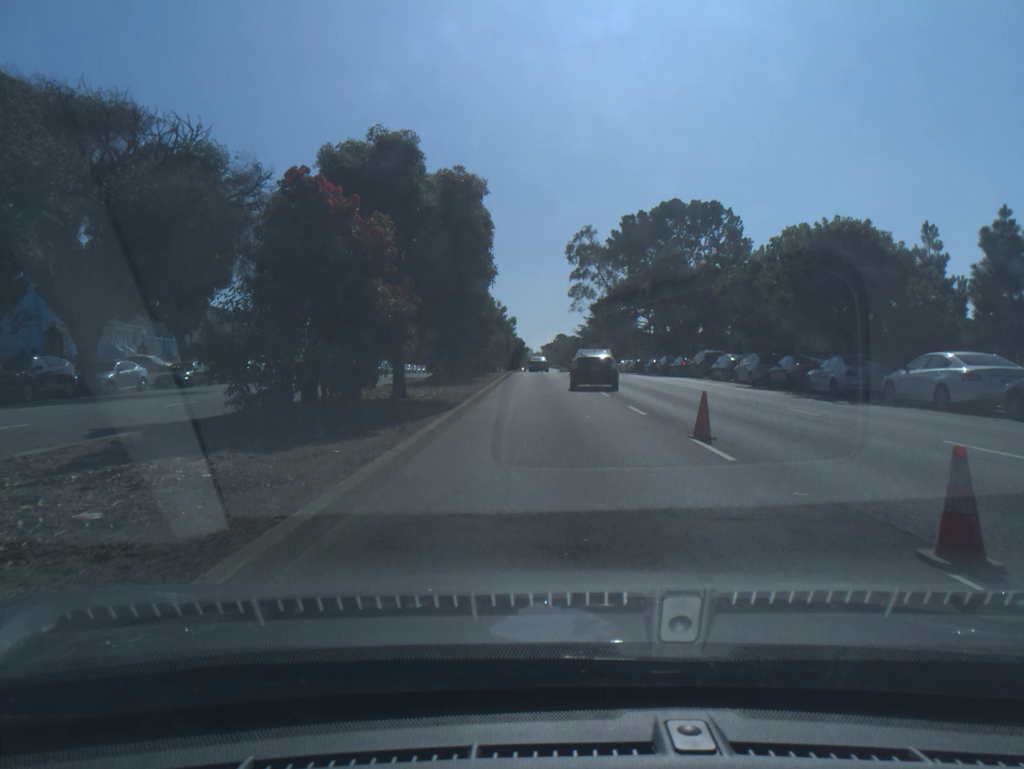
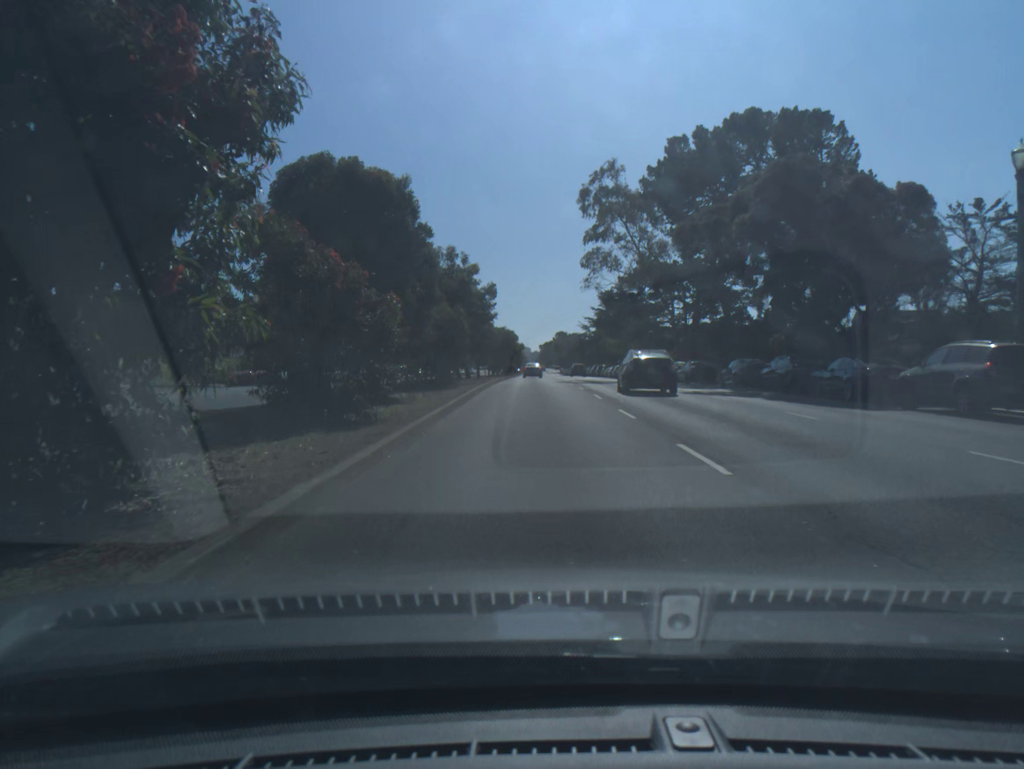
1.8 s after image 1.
(+0.3, +29.9) m; +1°
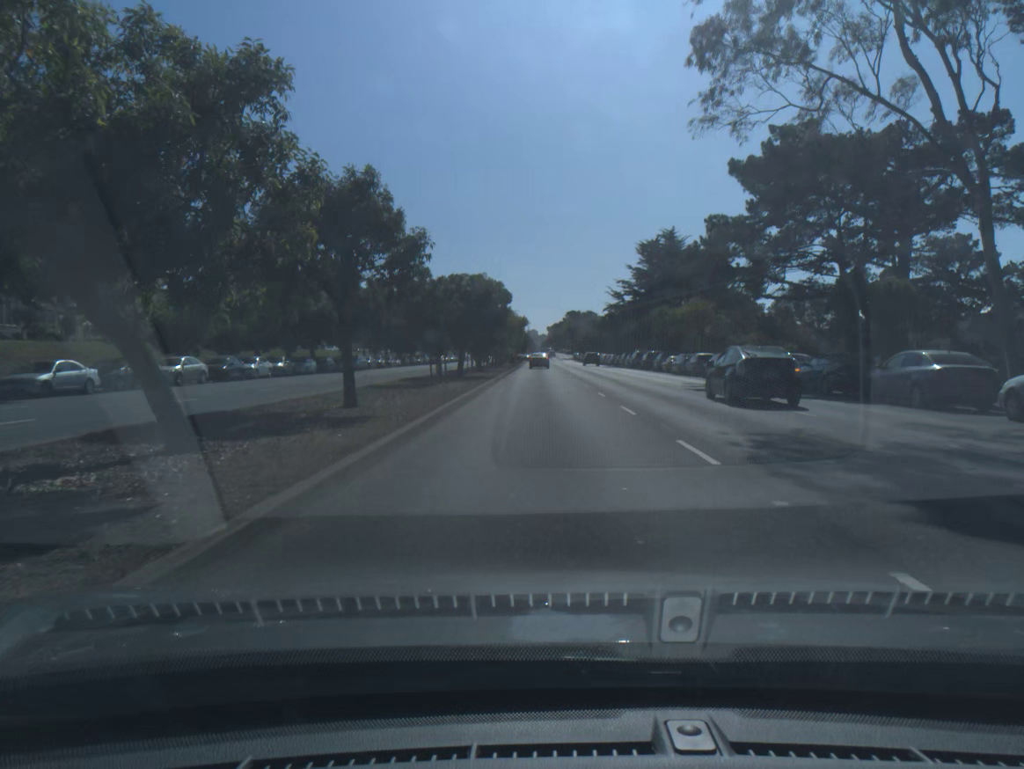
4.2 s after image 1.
(-0.3, +42.4) m; 0°
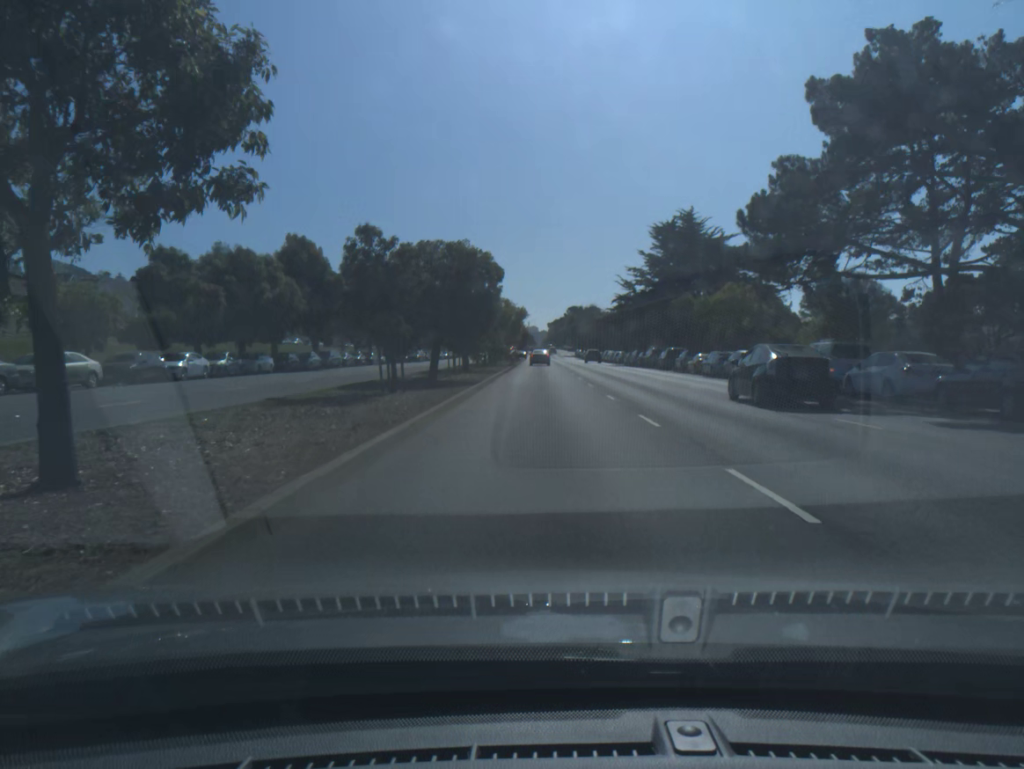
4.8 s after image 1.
(0.0, +10.3) m; 0°
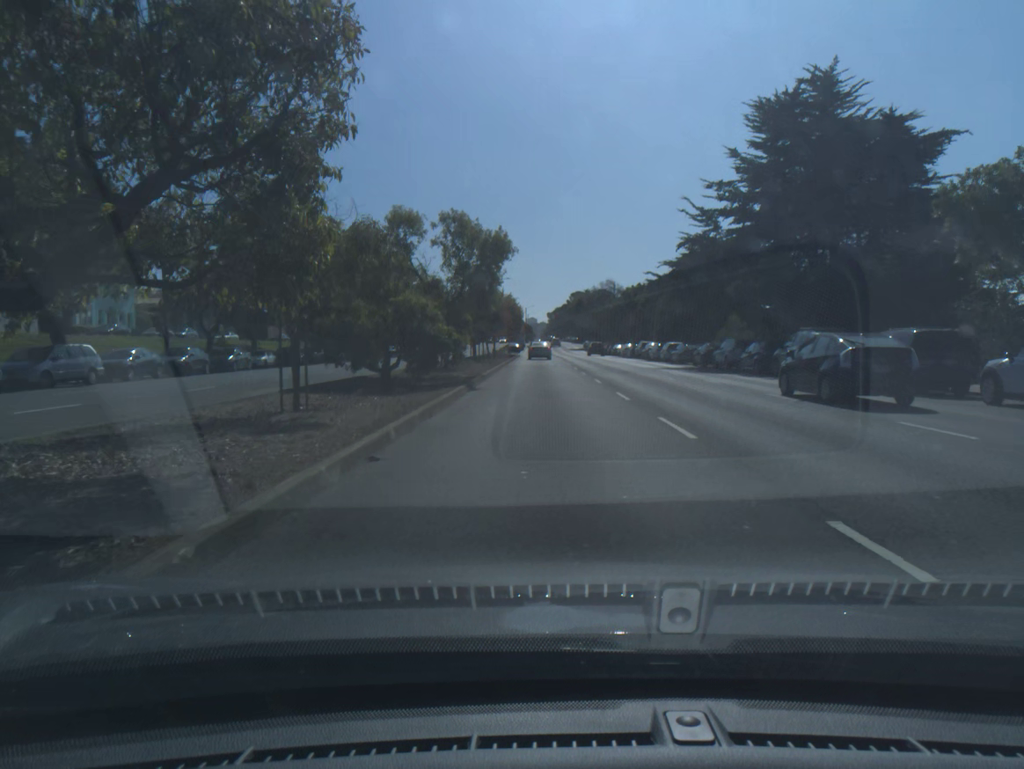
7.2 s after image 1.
(0.0, +39.3) m; 0°
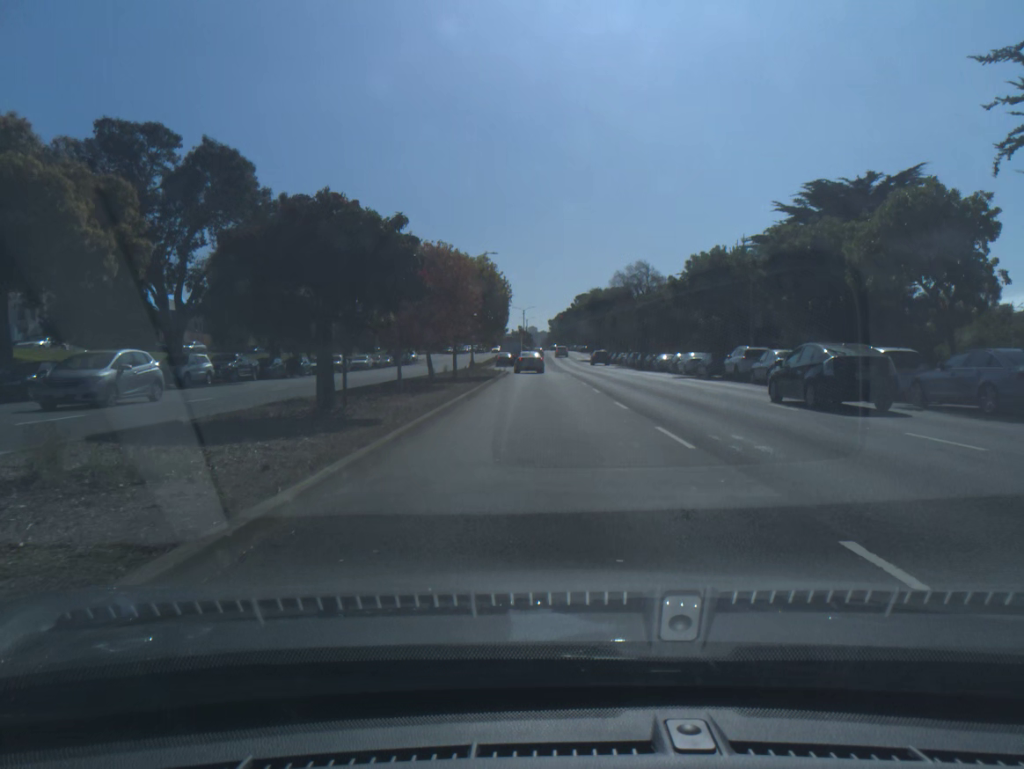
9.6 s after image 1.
(0.0, +36.3) m; 0°
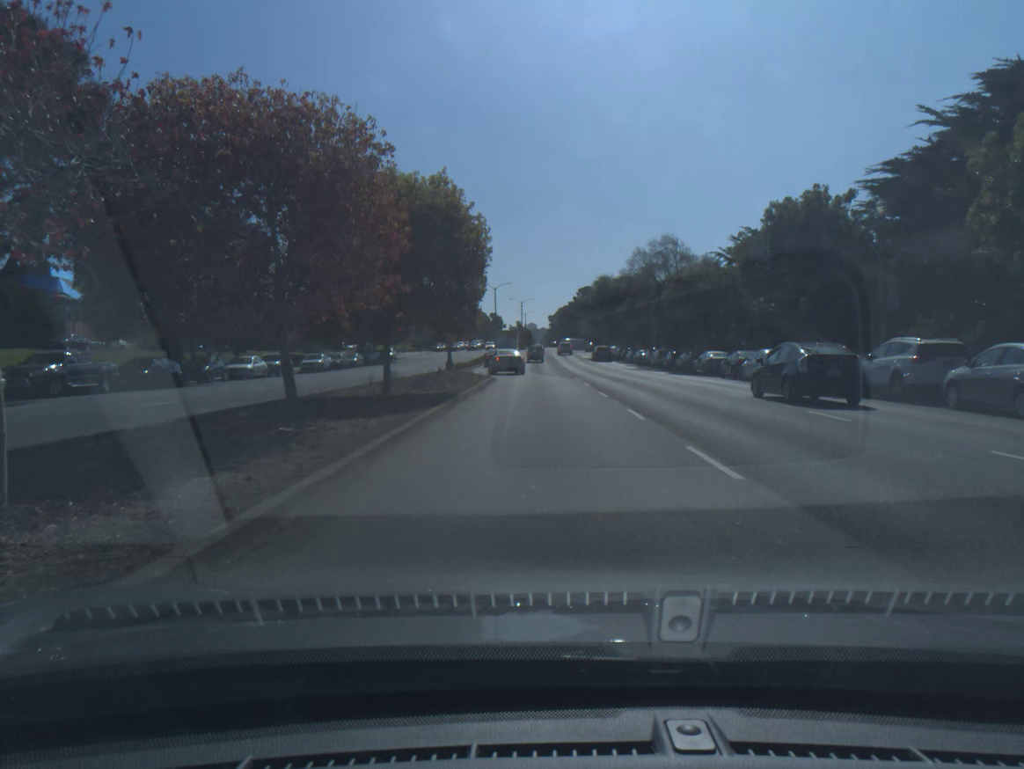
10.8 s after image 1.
(0.0, +17.0) m; 0°
